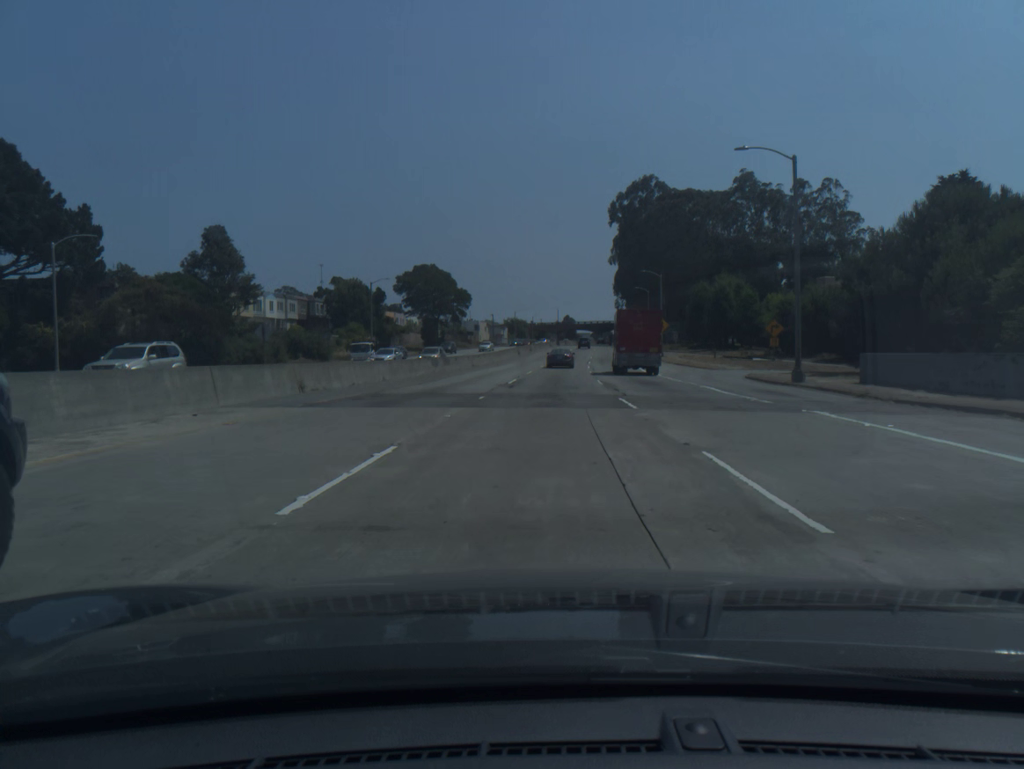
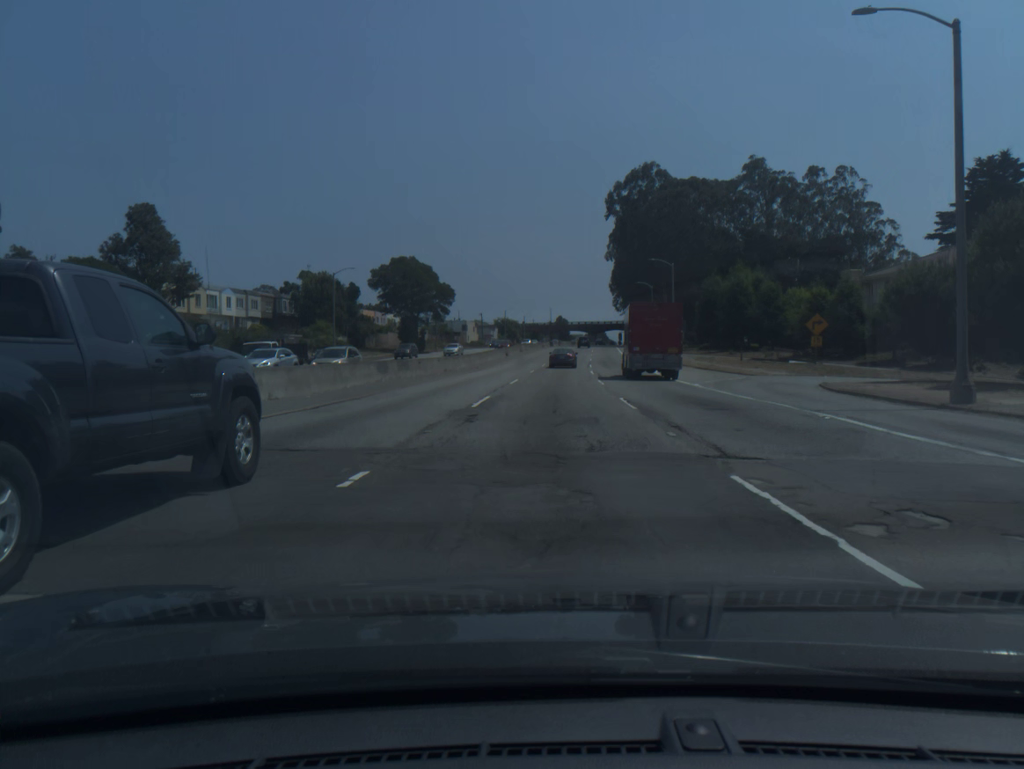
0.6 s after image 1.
(+0.1, +13.2) m; +1°
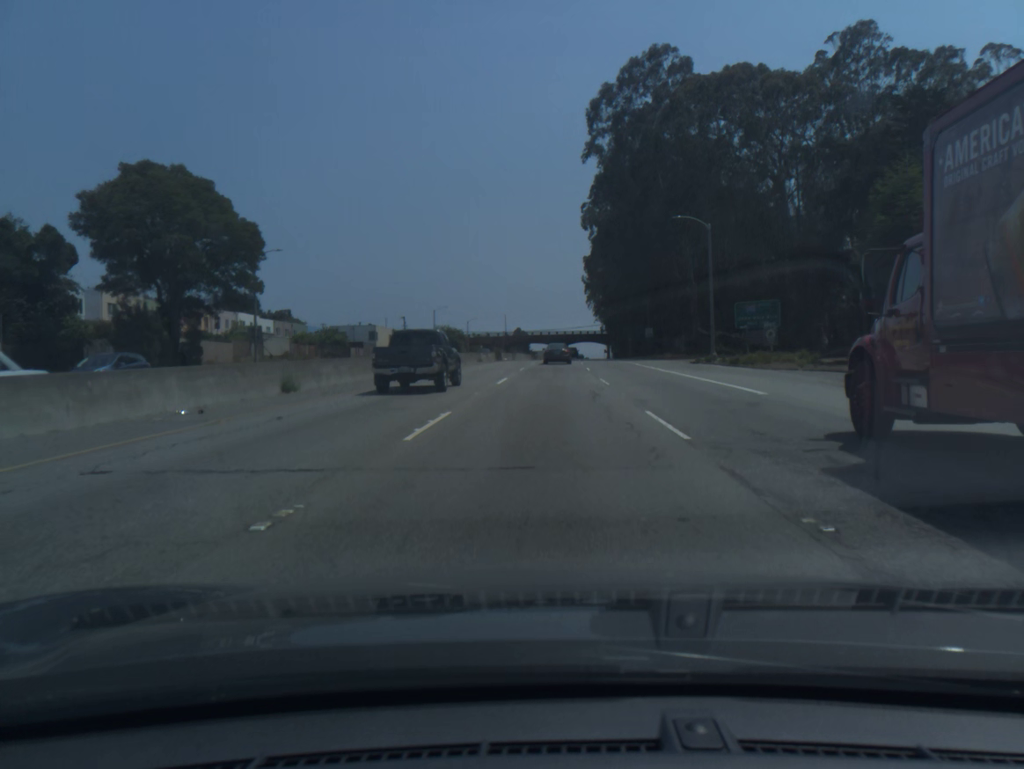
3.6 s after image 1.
(+2.1, +64.6) m; +3°
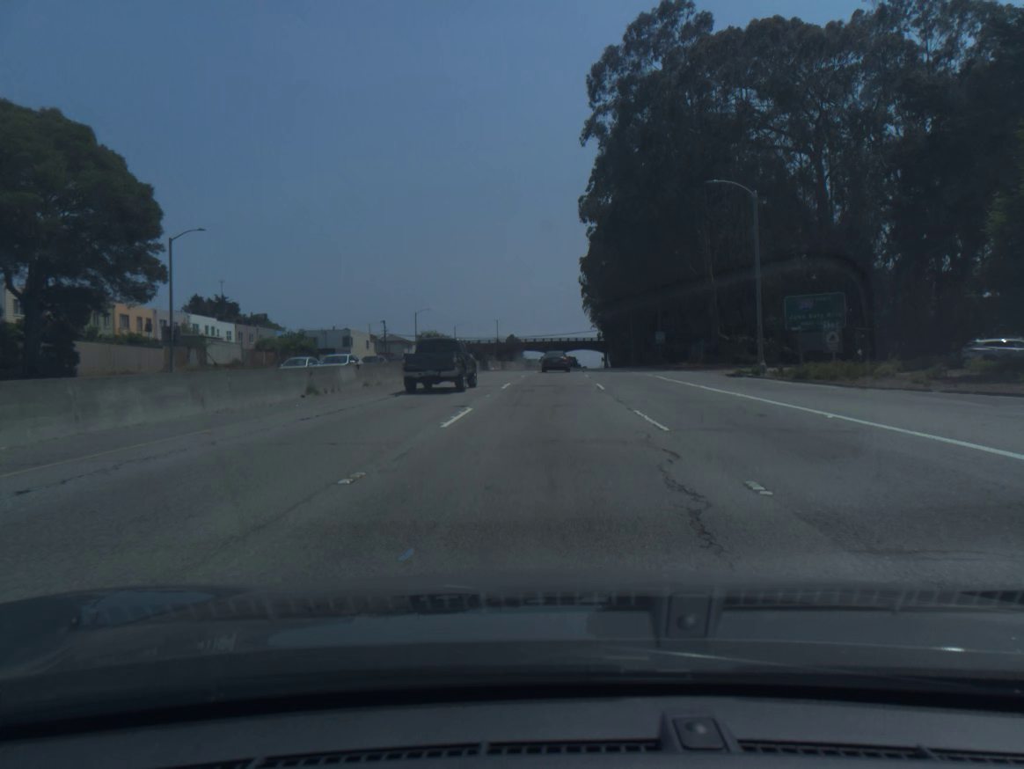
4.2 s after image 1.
(0.0, +12.7) m; 0°
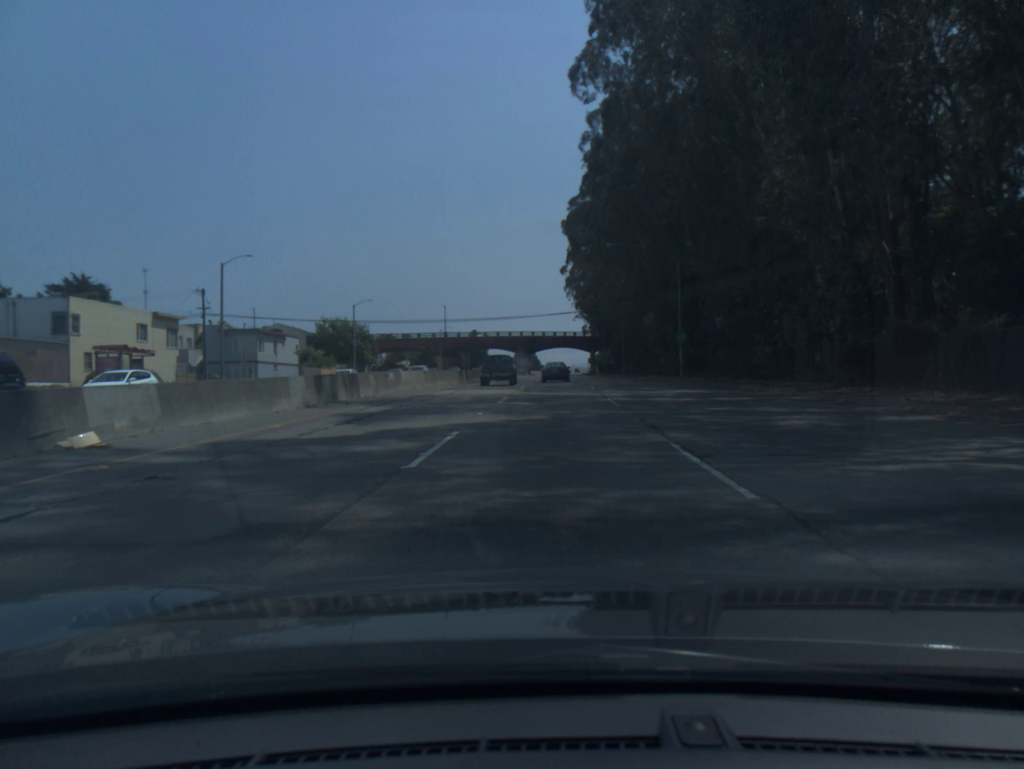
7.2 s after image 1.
(+1.1, +63.7) m; +2°
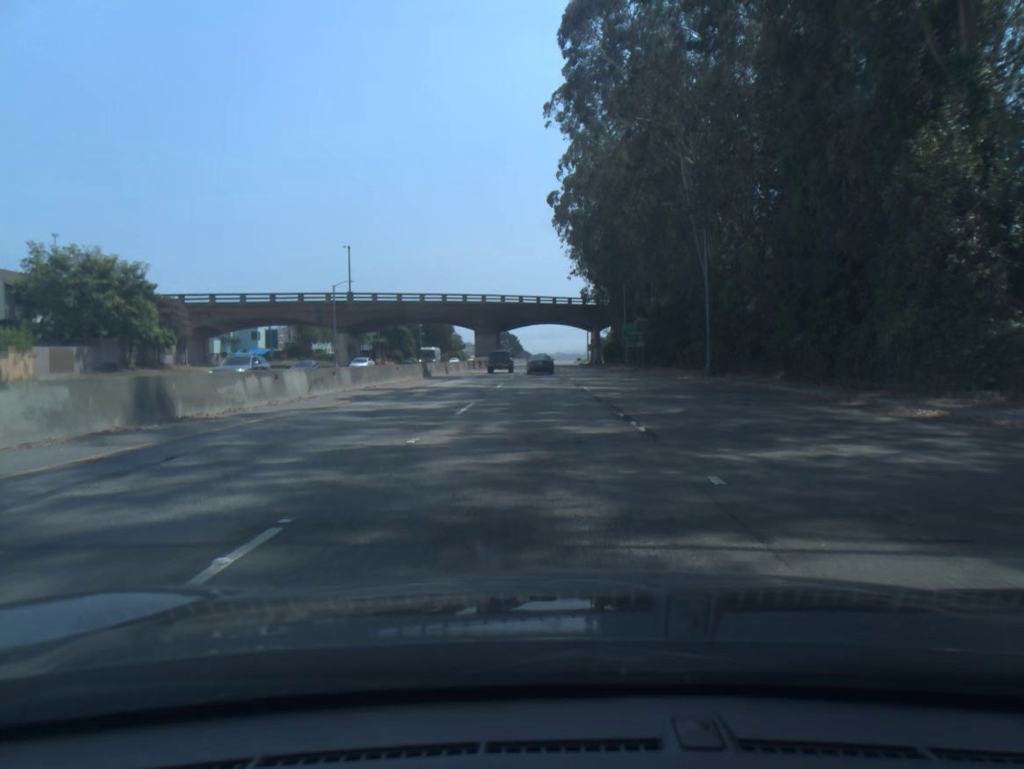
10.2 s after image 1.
(+1.5, +65.8) m; +2°
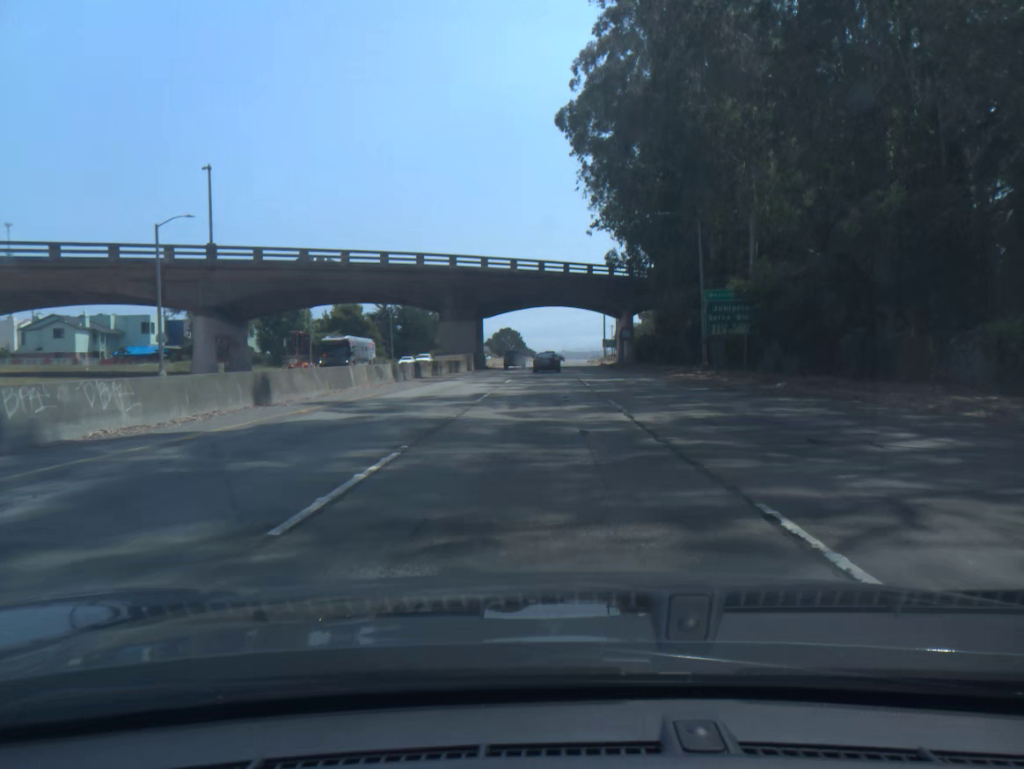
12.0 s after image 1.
(-0.3, +40.3) m; -1°
